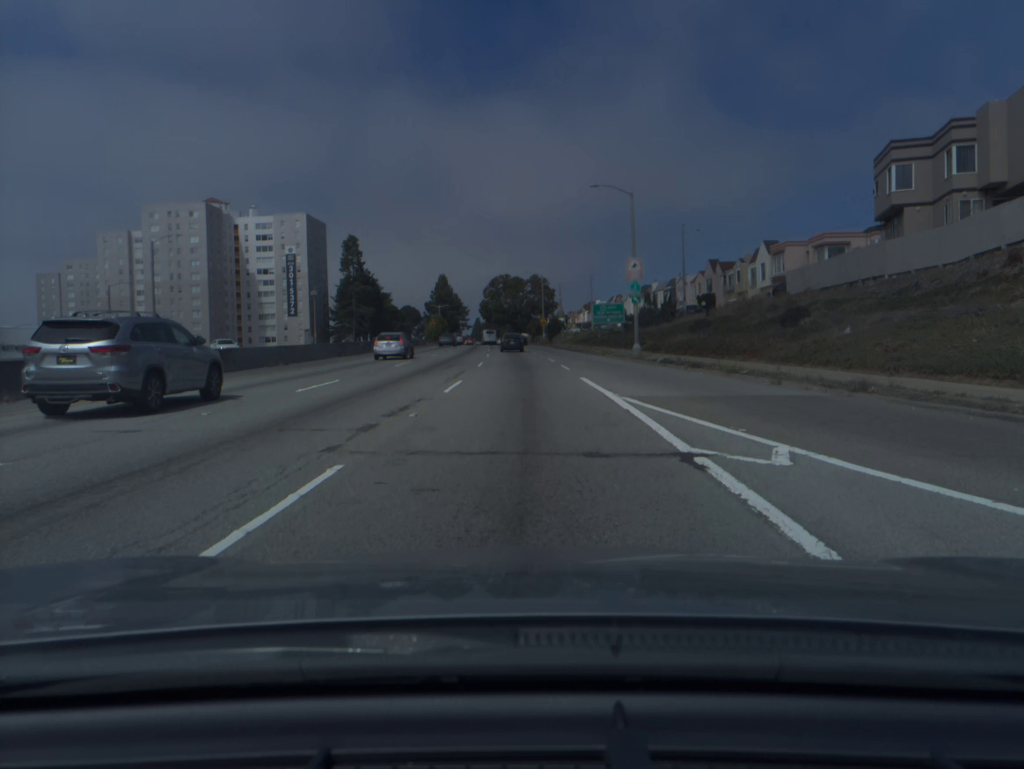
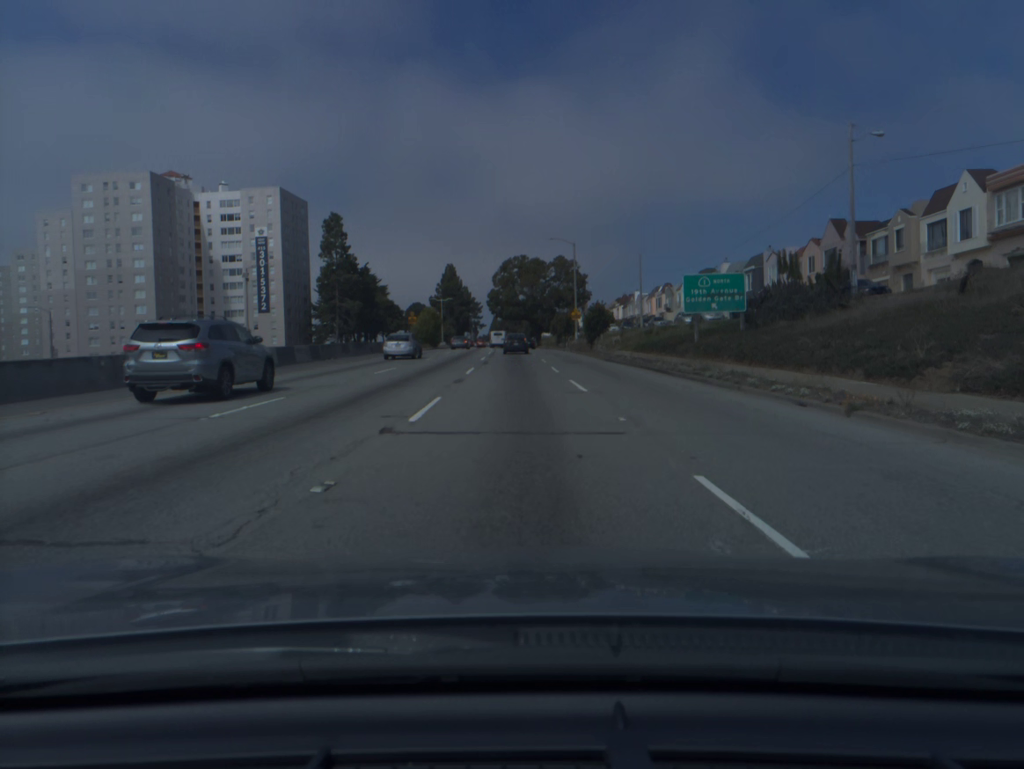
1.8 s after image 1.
(-0.4, +35.6) m; -1°
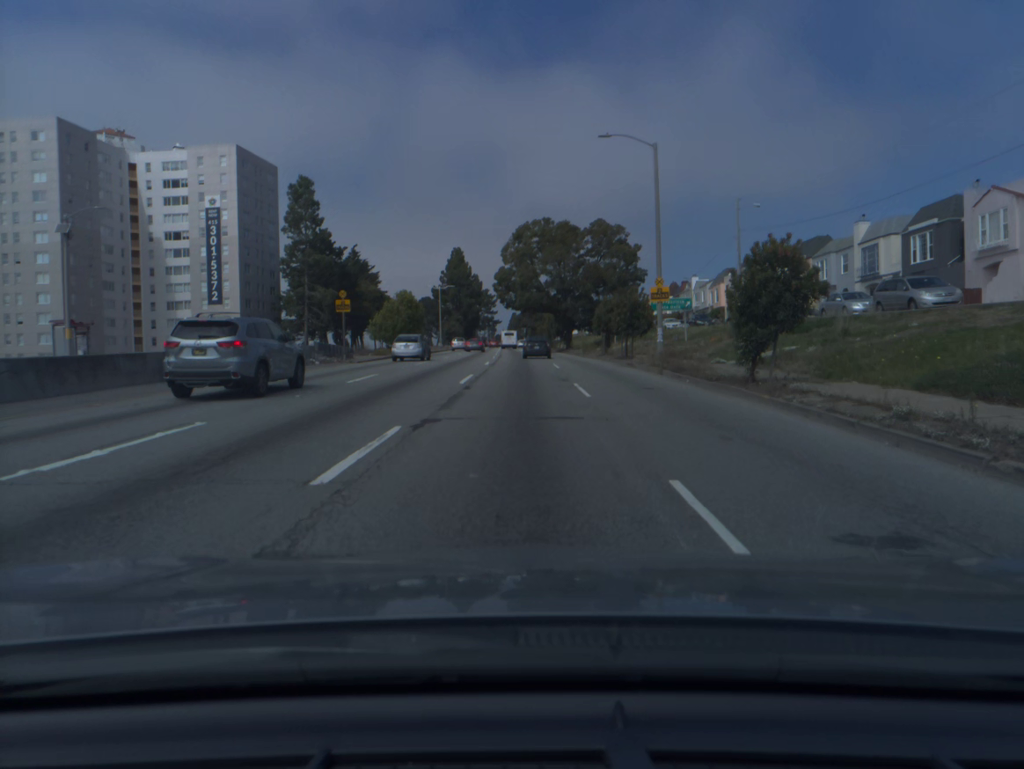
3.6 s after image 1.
(-0.5, +35.1) m; -2°
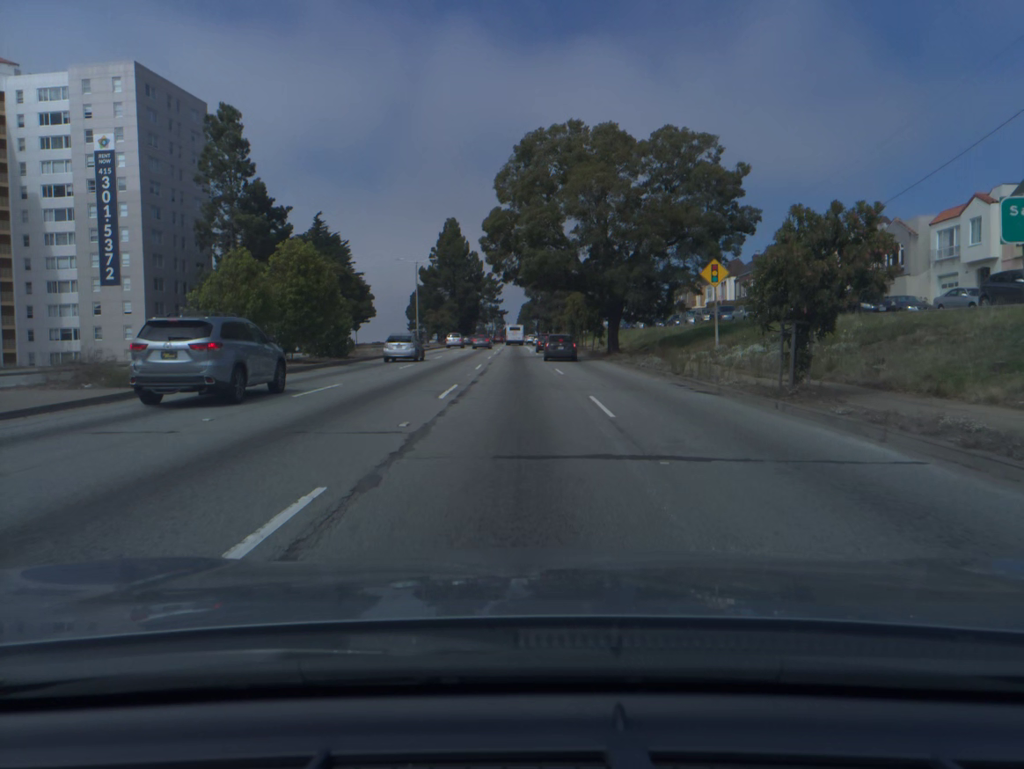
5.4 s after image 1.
(-0.3, +34.0) m; -1°
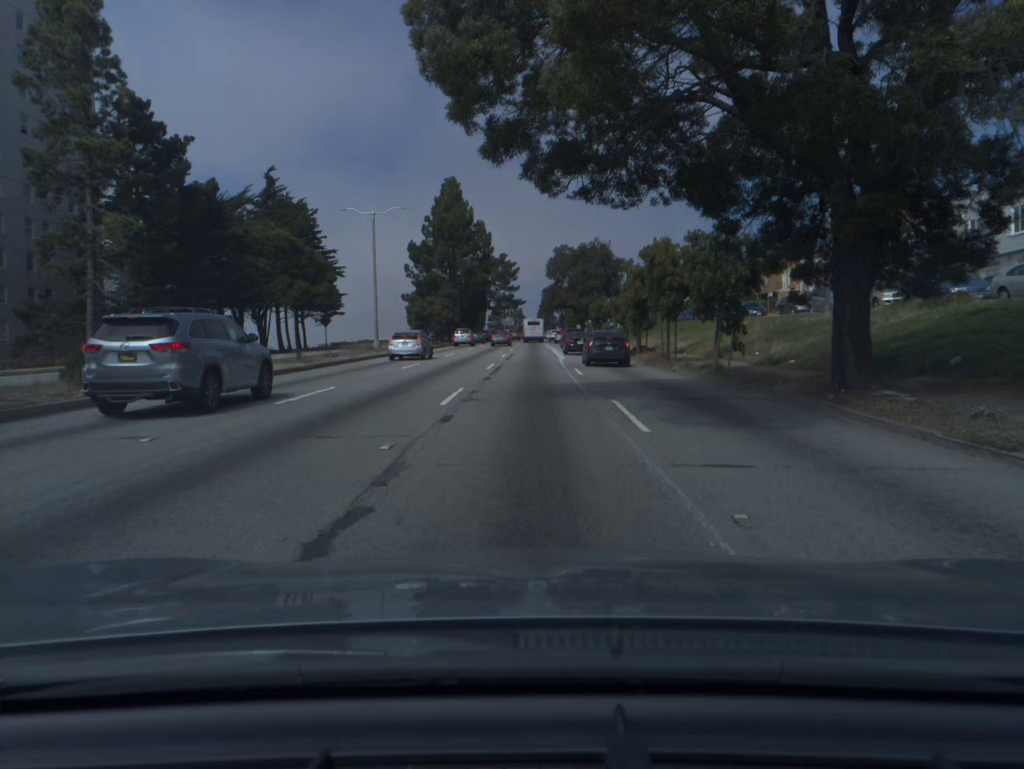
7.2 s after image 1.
(-0.5, +32.1) m; -1°
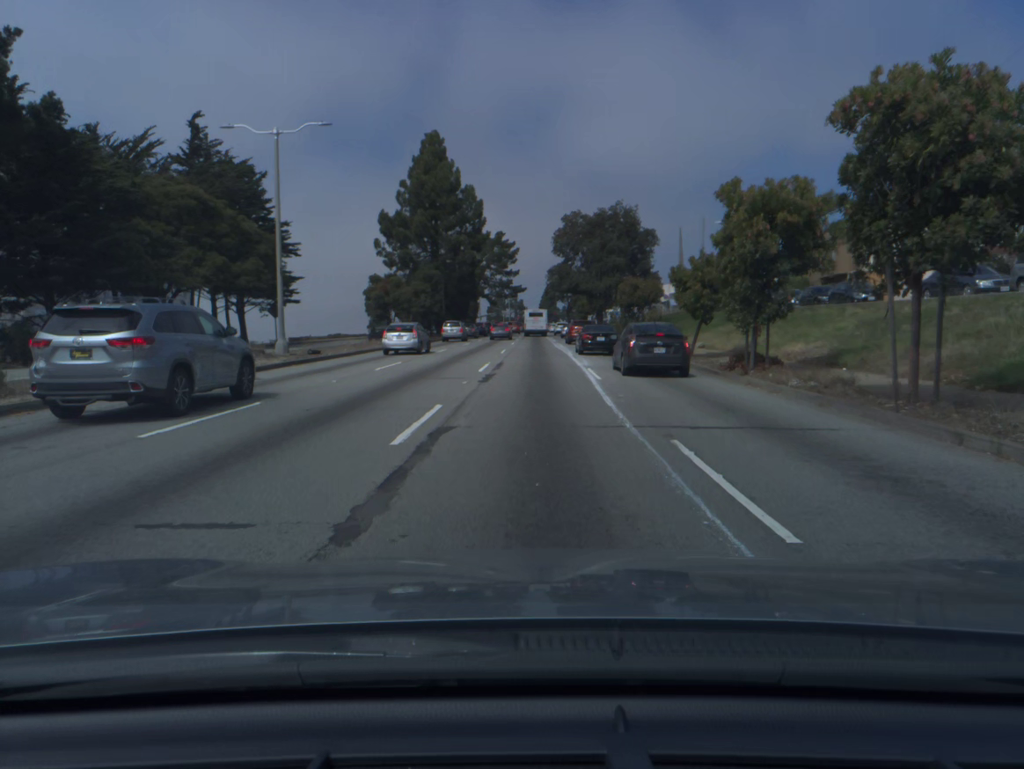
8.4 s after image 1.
(-0.1, +20.2) m; 0°
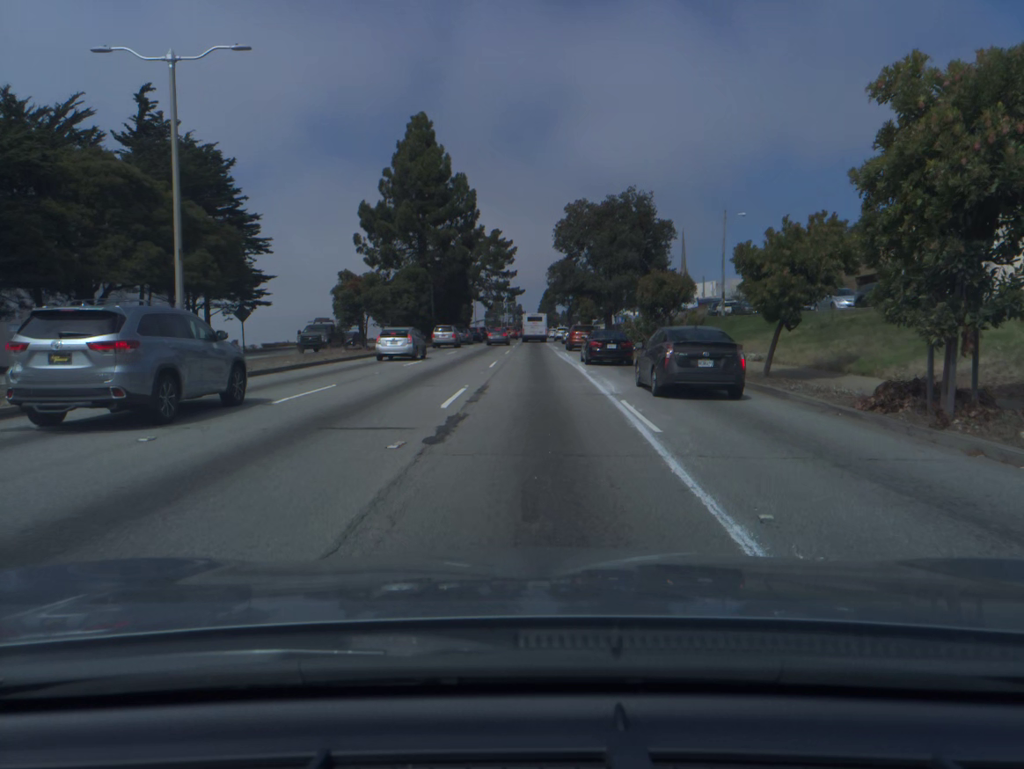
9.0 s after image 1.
(0.0, +9.5) m; 0°
